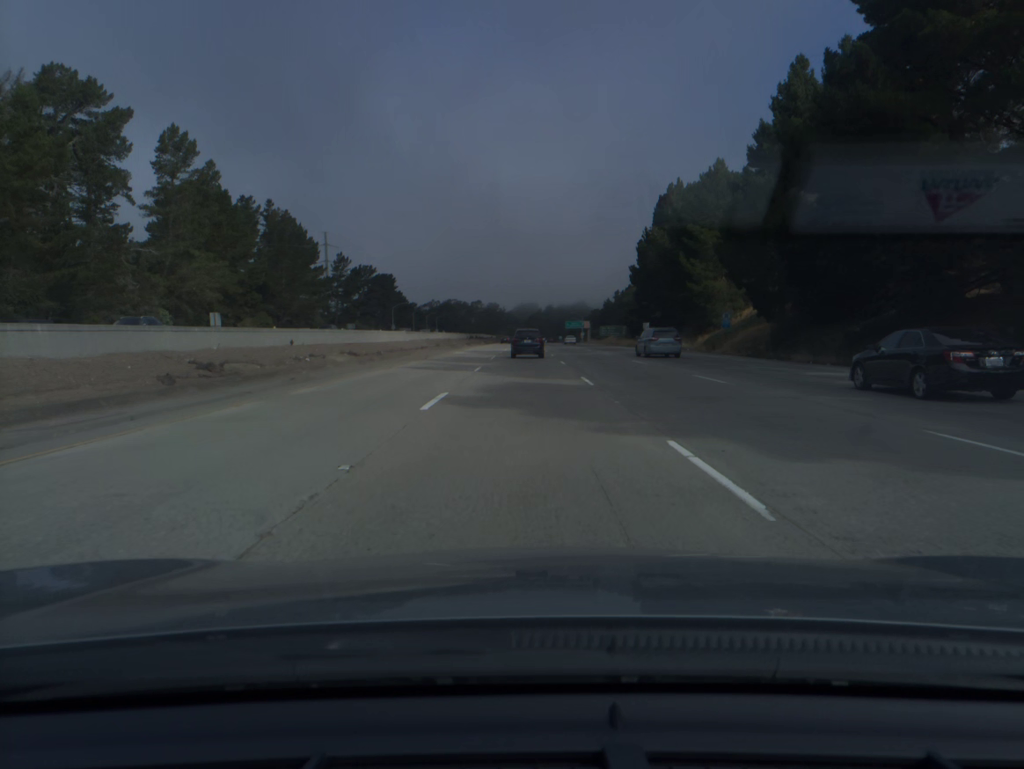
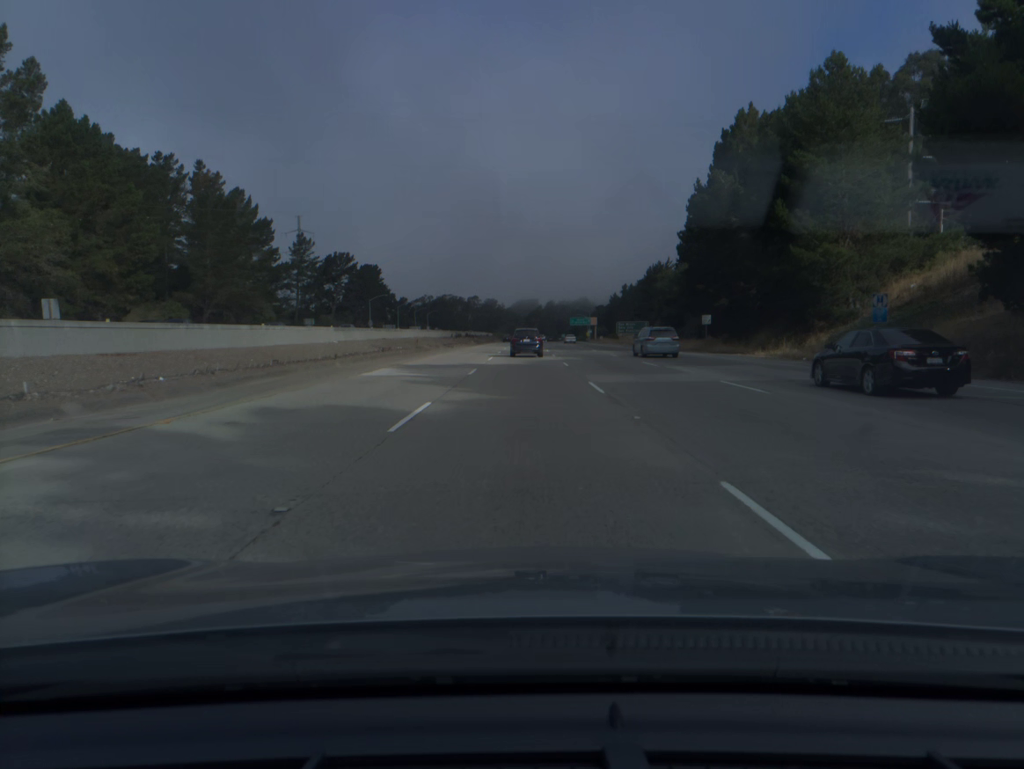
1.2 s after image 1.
(0.0, +32.0) m; 0°
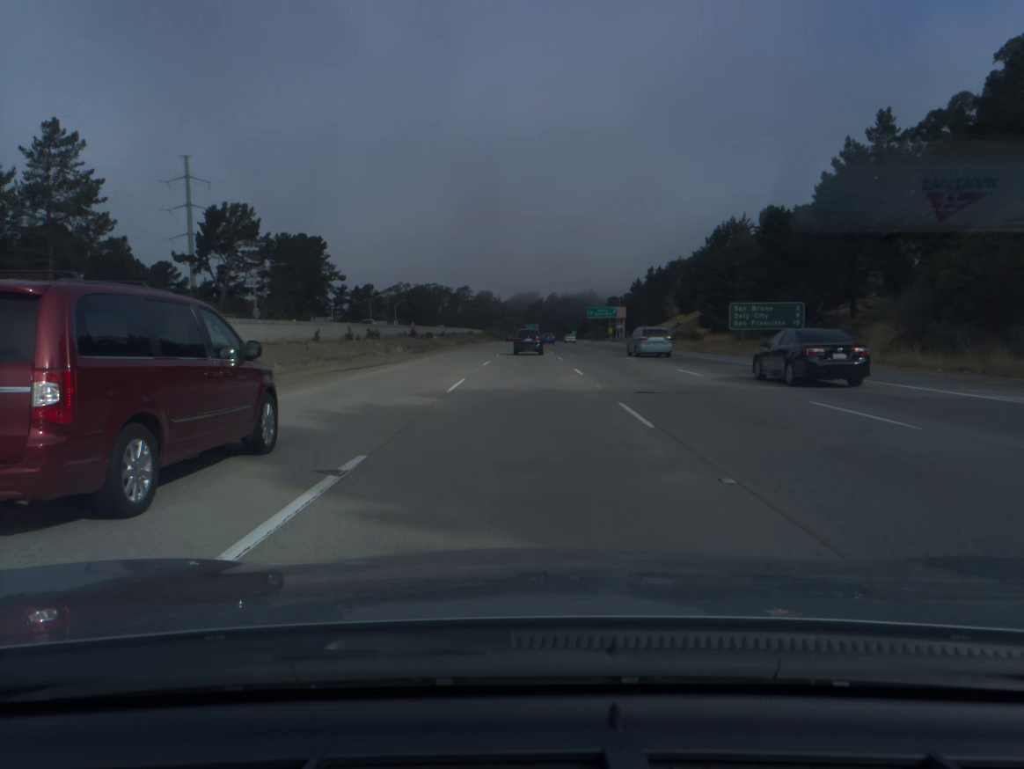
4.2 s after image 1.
(0.0, +79.7) m; 0°
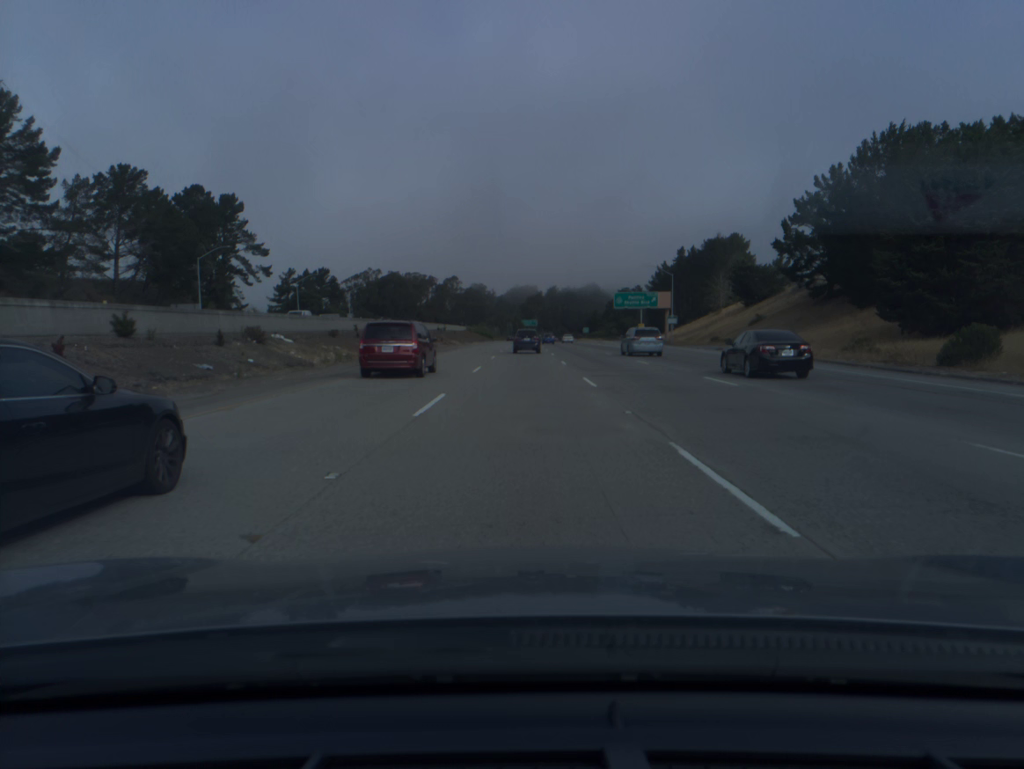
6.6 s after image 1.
(+0.1, +64.5) m; 0°
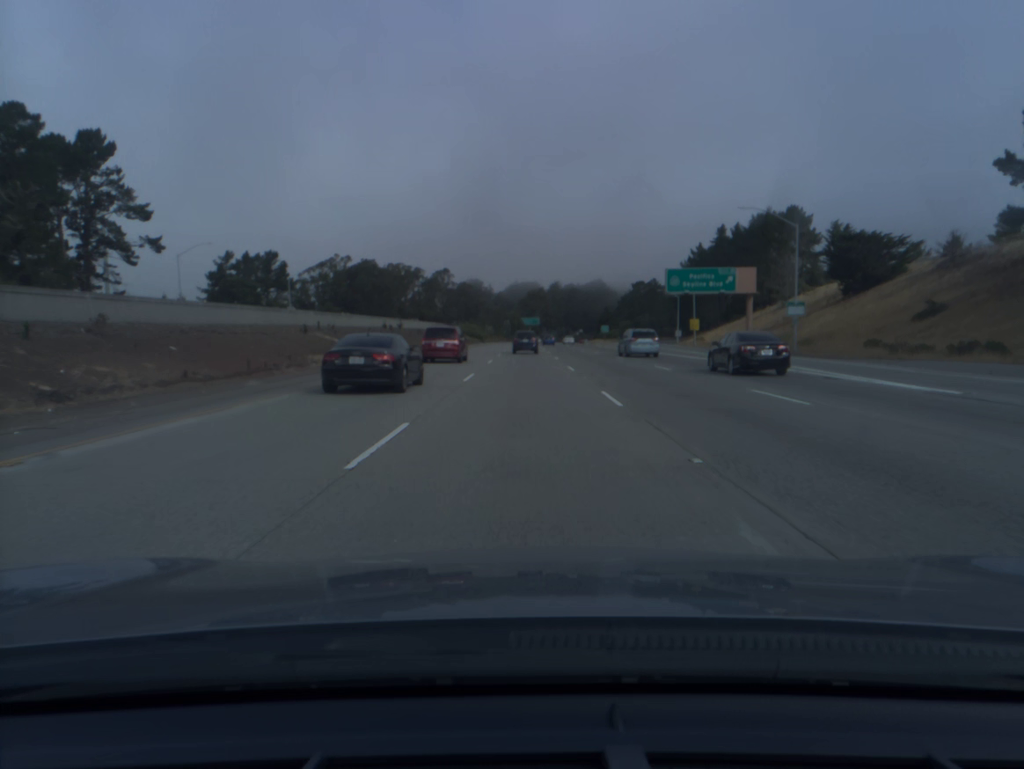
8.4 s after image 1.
(0.0, +49.1) m; 0°
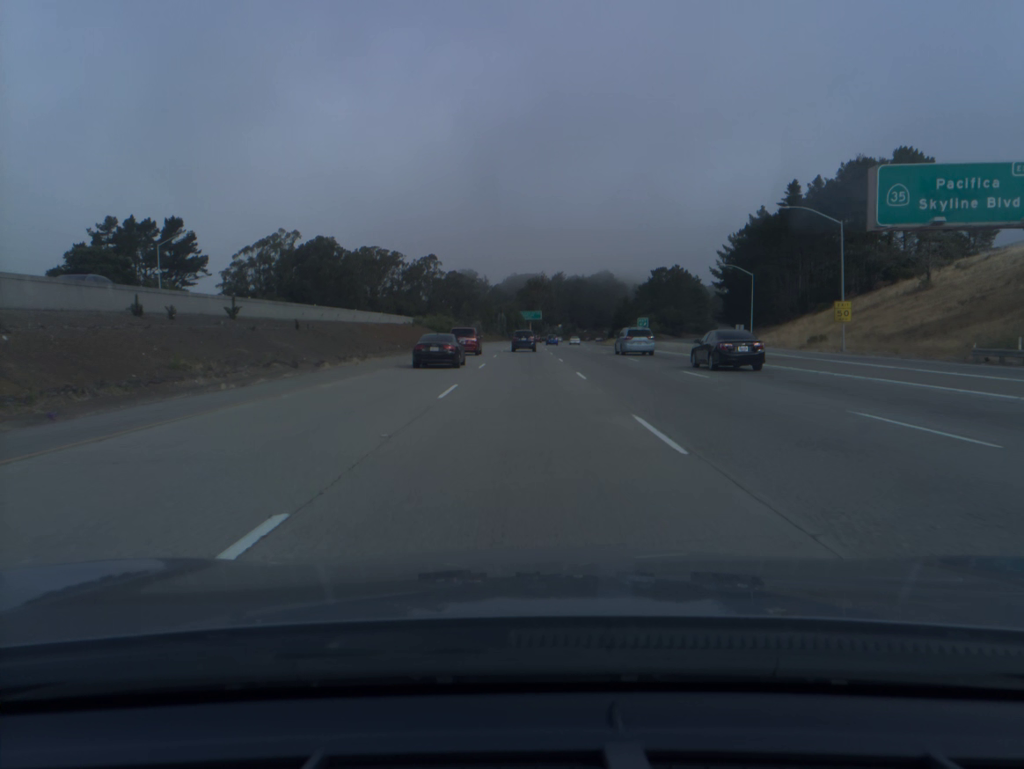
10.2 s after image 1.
(+0.1, +49.8) m; 0°
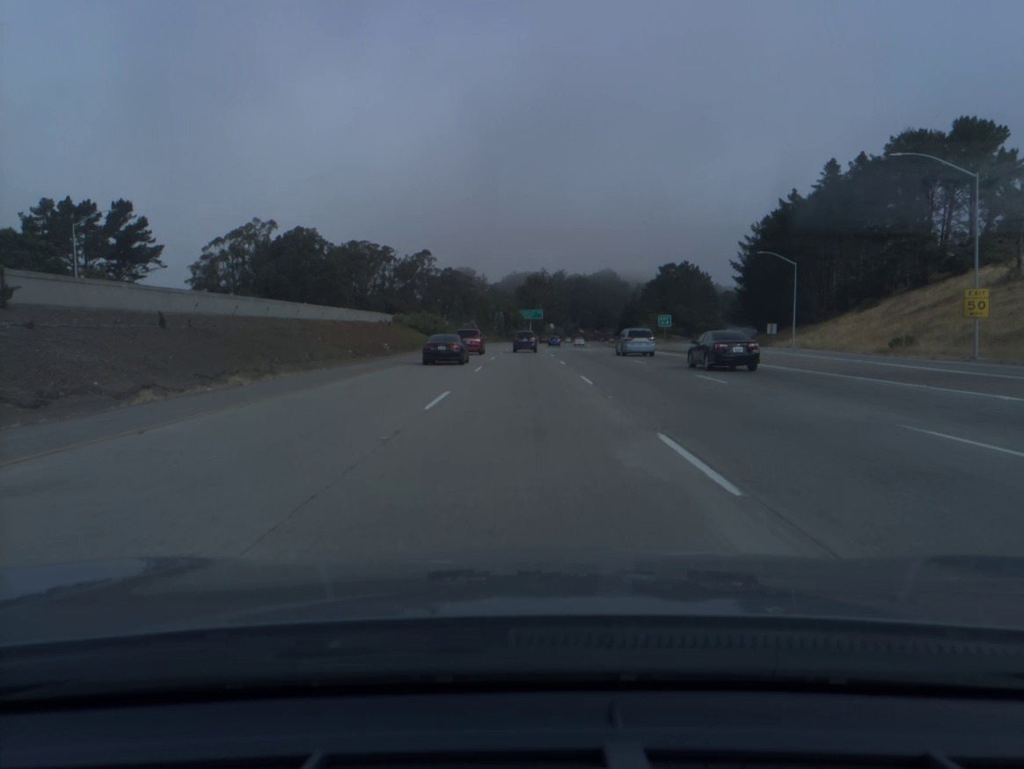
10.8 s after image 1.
(0.0, +16.8) m; 0°
